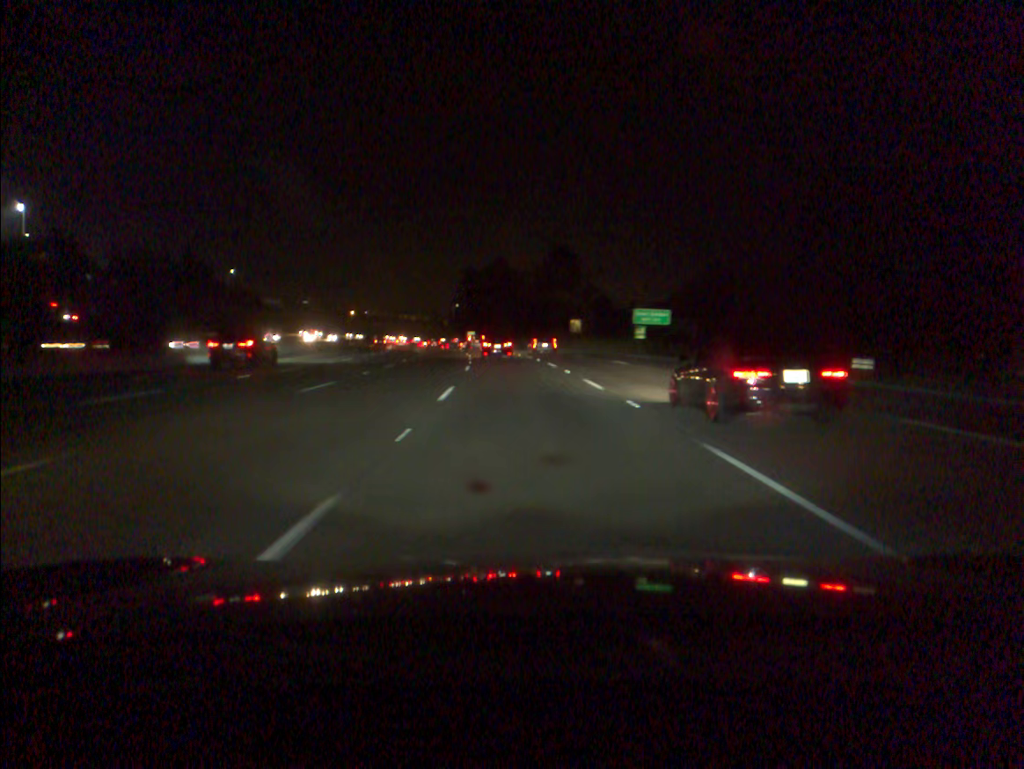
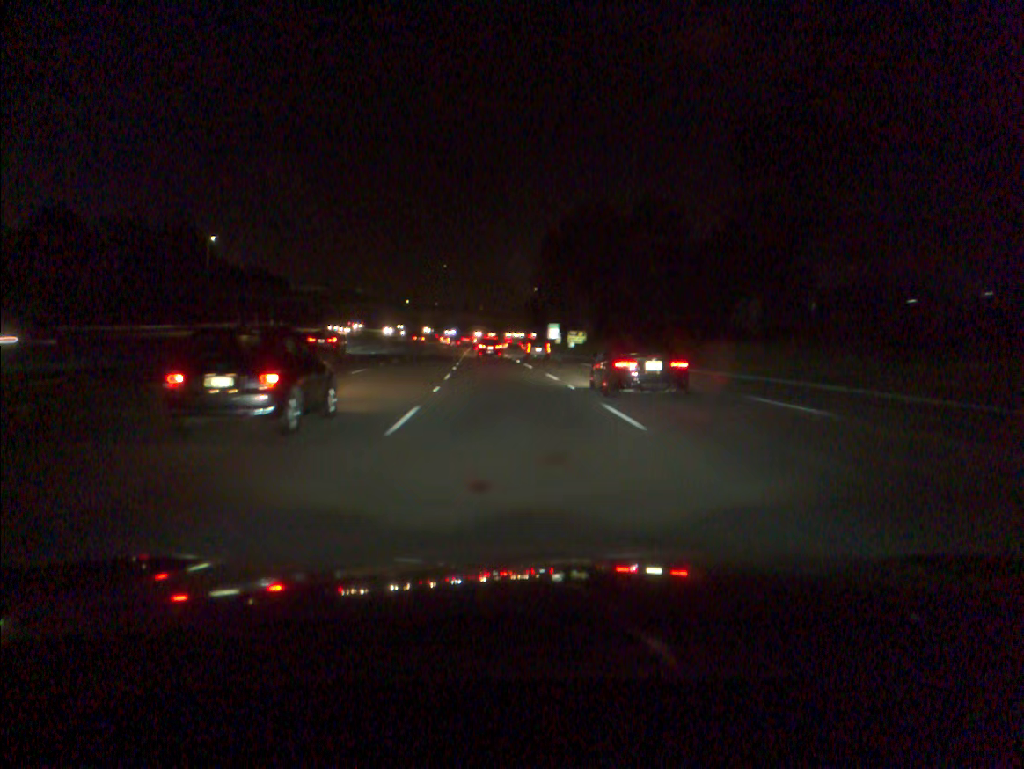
(-4.5, +78.7) m; -6°
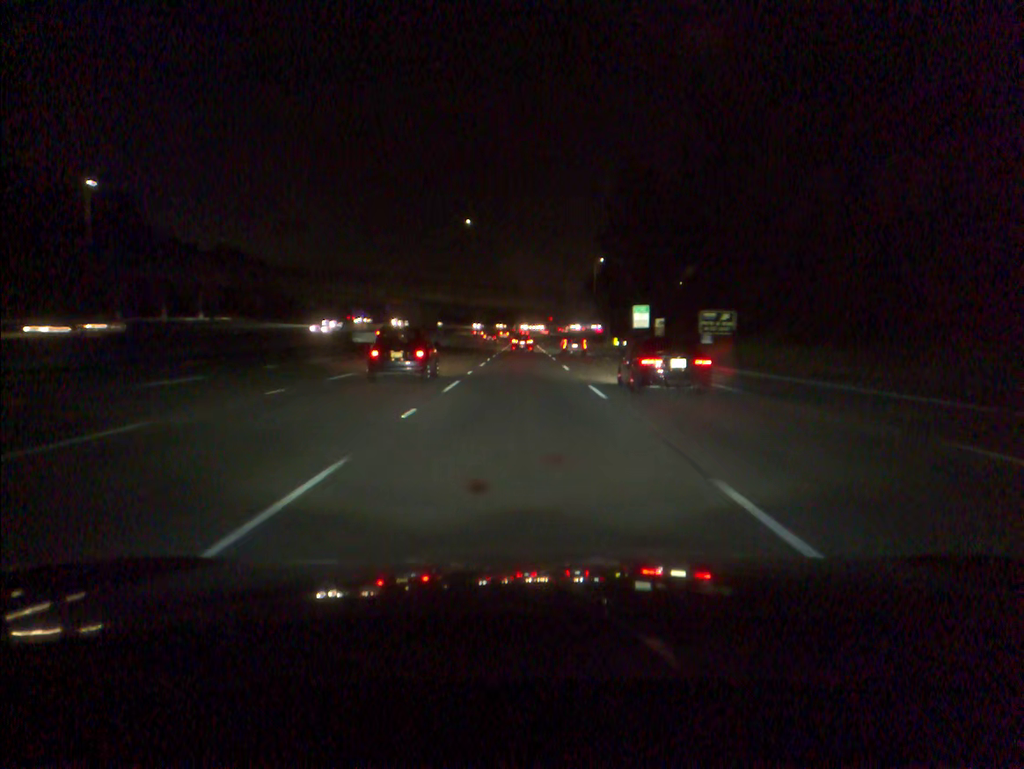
(-3.0, +65.4) m; -3°
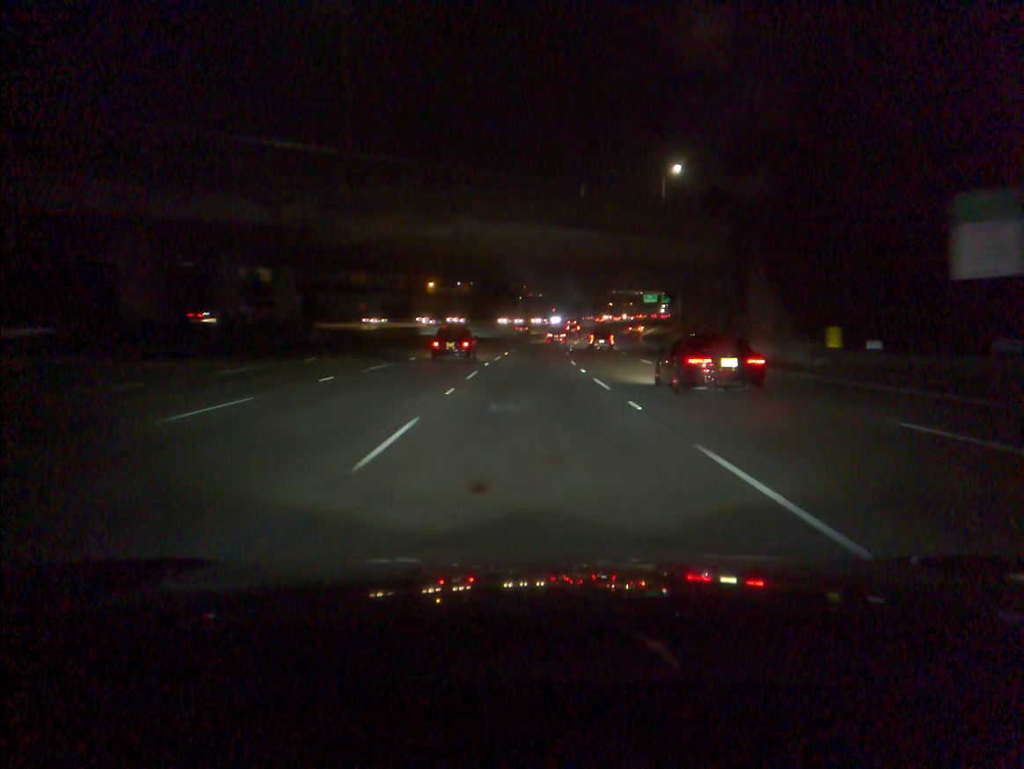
(-0.3, +83.5) m; 0°
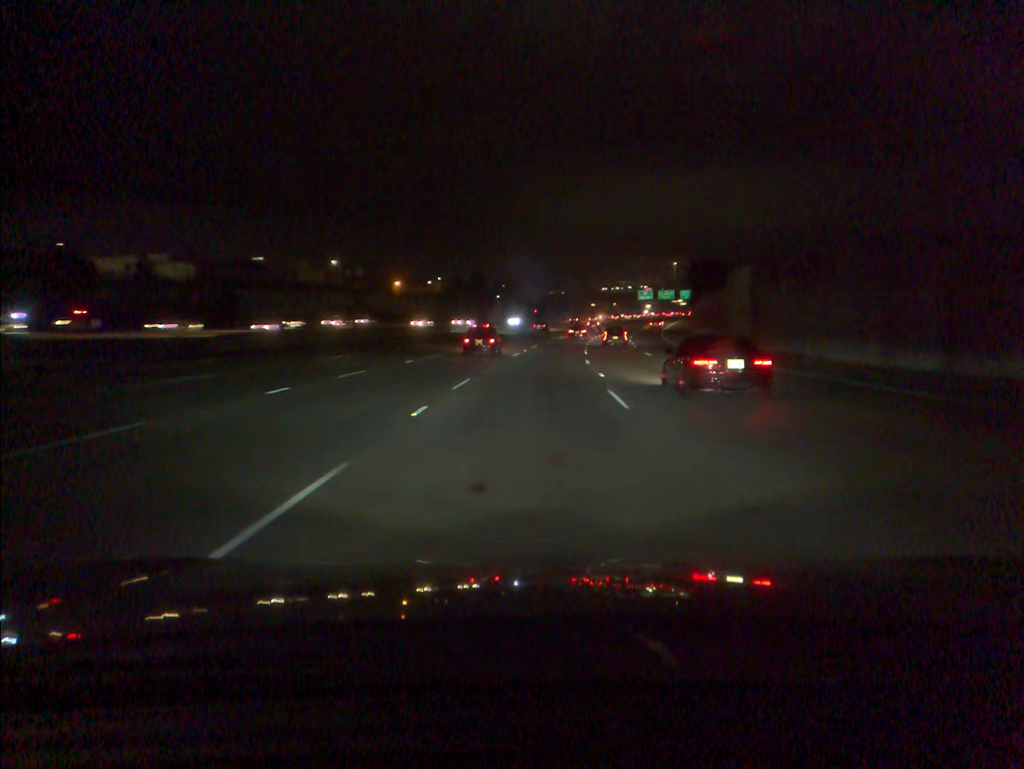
(+0.3, +33.1) m; +1°
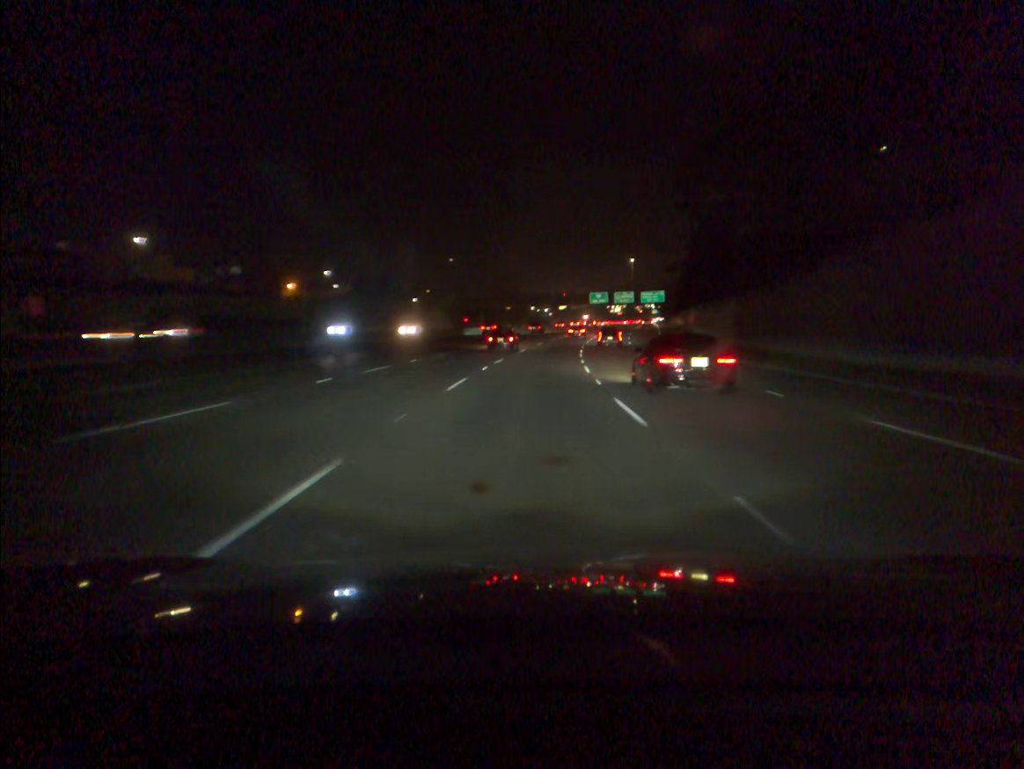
(+2.0, +50.4) m; +5°
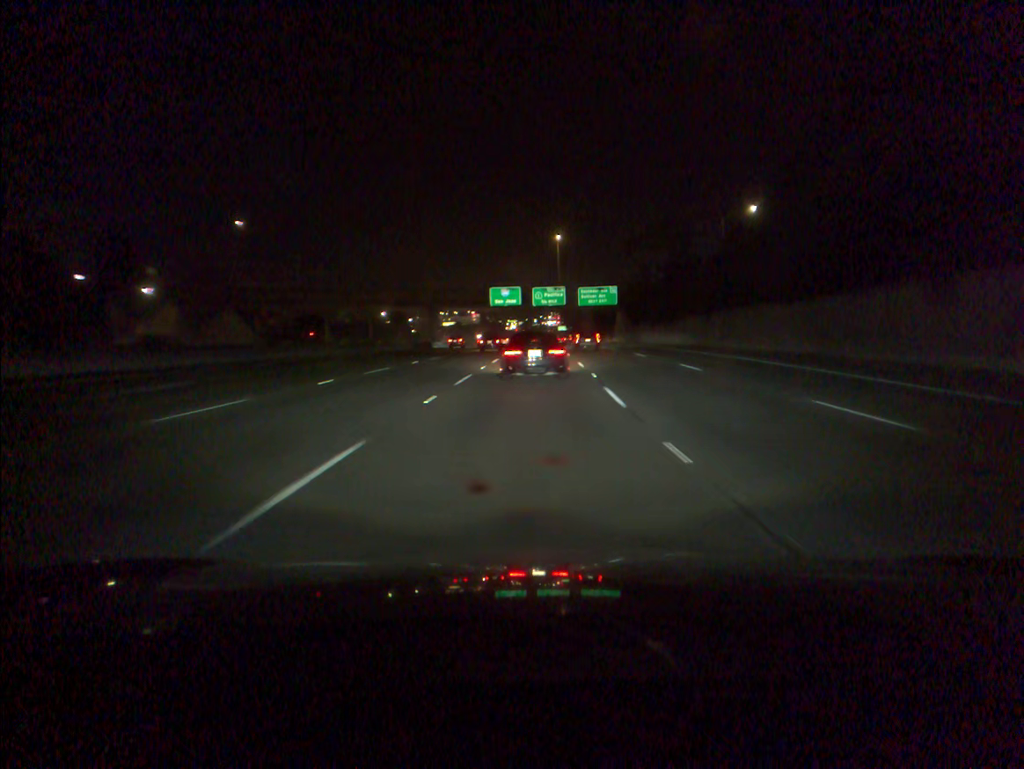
(+5.8, +85.2) m; +8°
